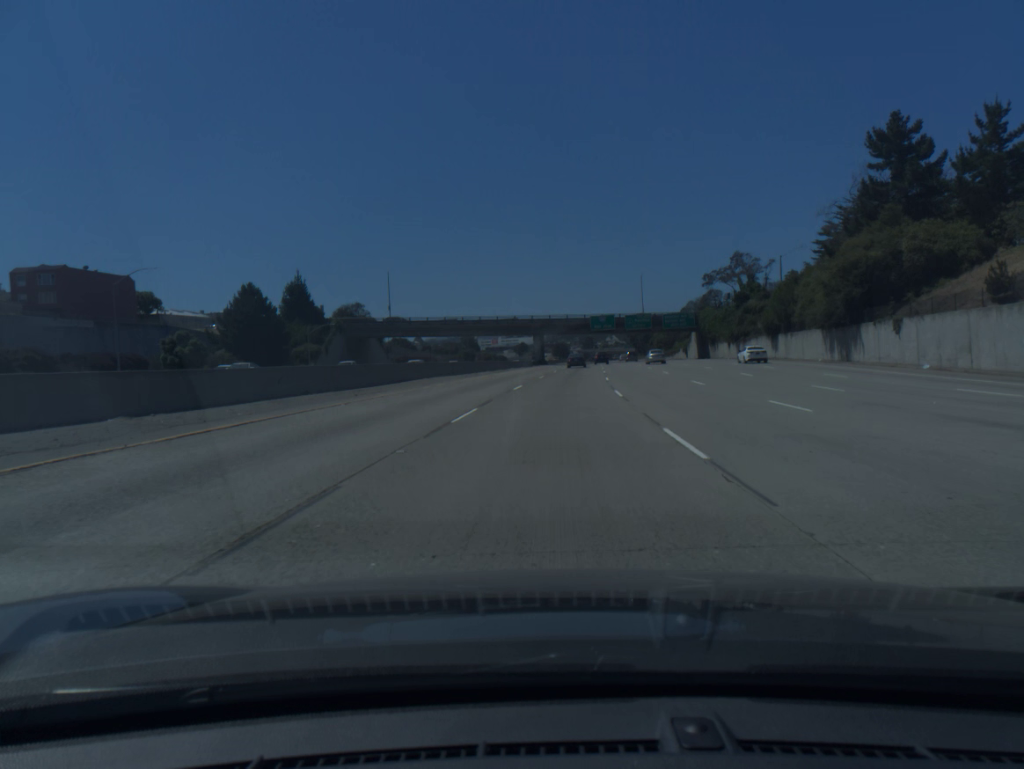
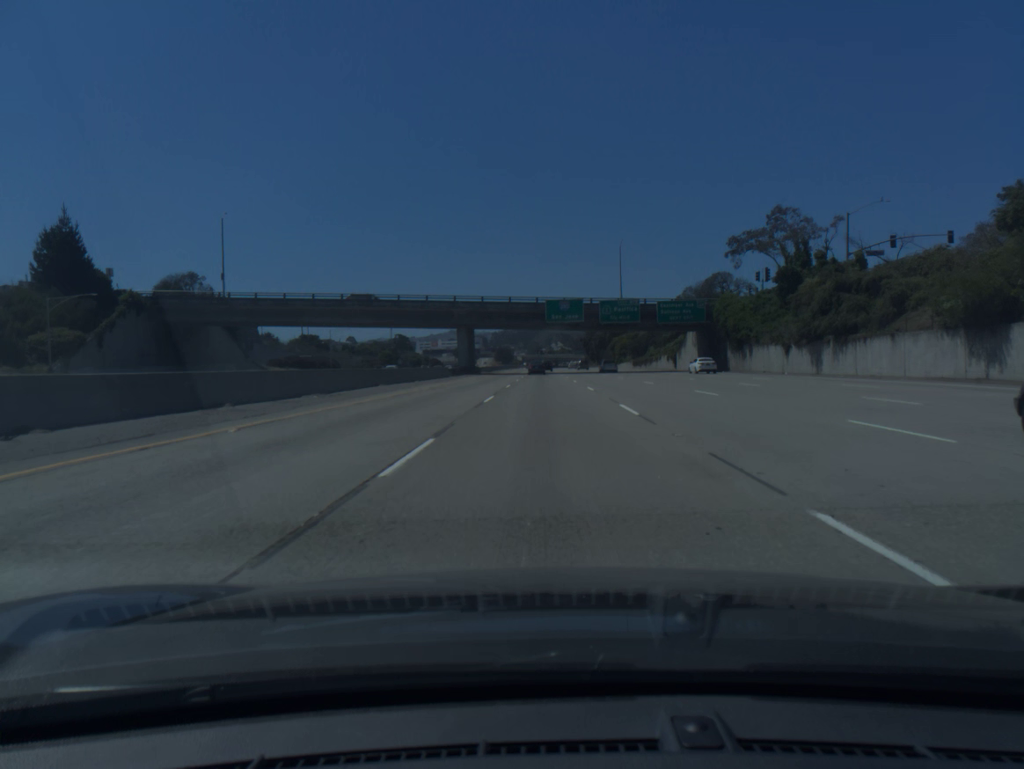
(+1.9, +50.7) m; +4°
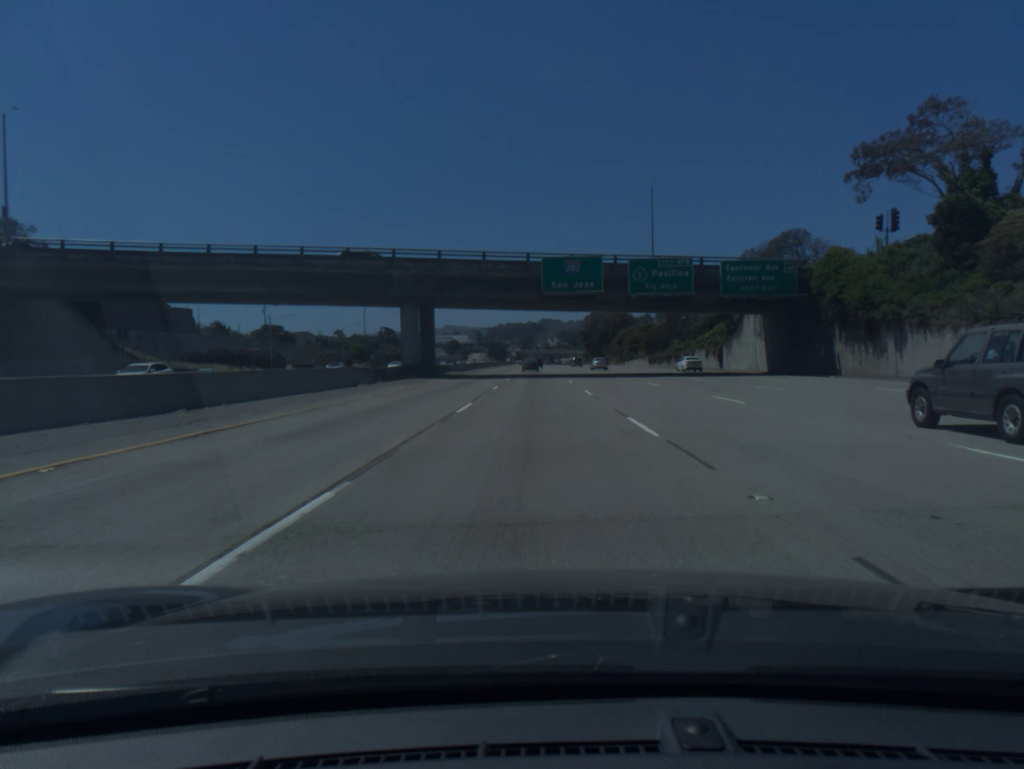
(+0.2, +33.8) m; 0°
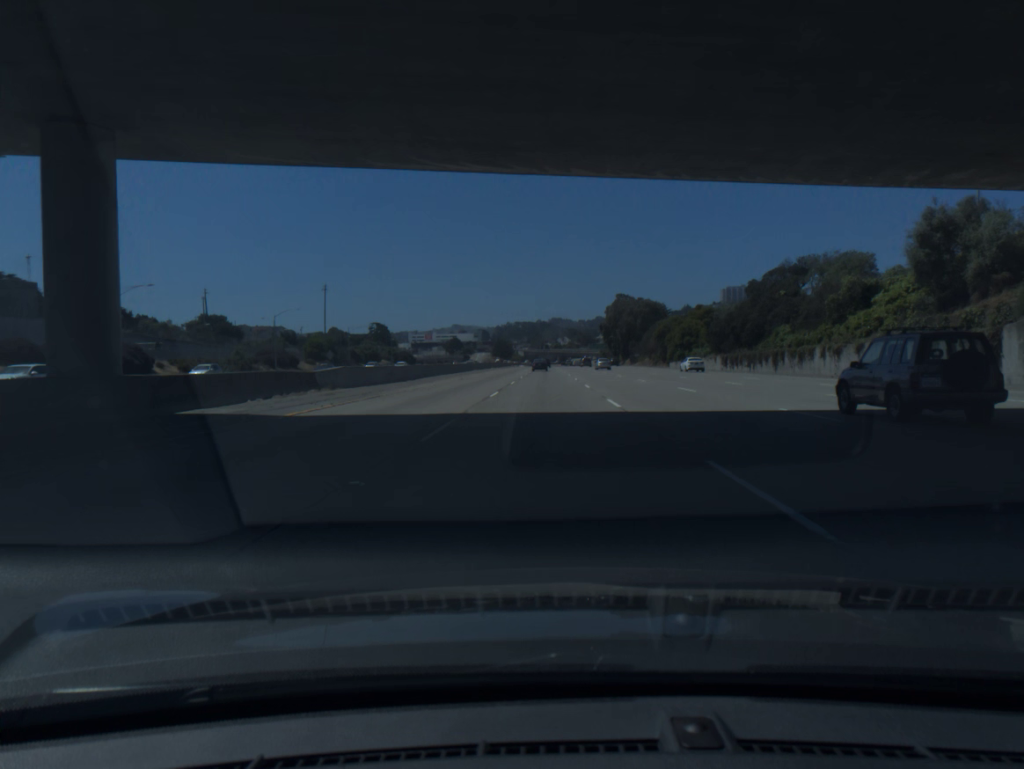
(-0.3, +50.9) m; -1°
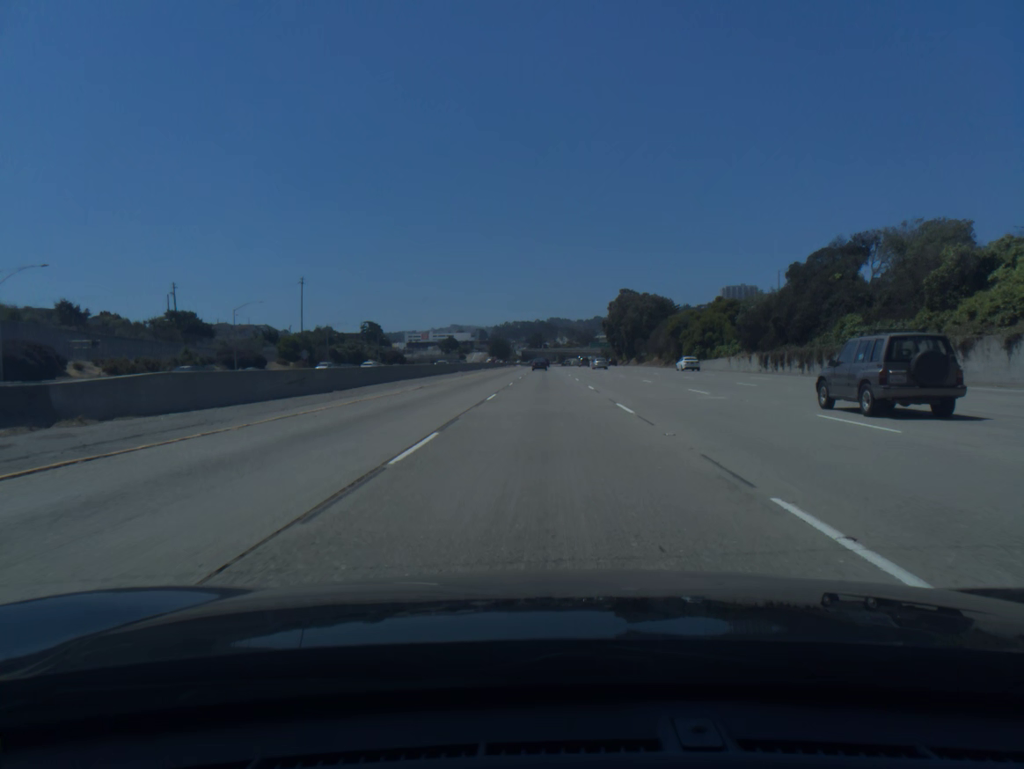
(0.0, +17.1) m; 0°
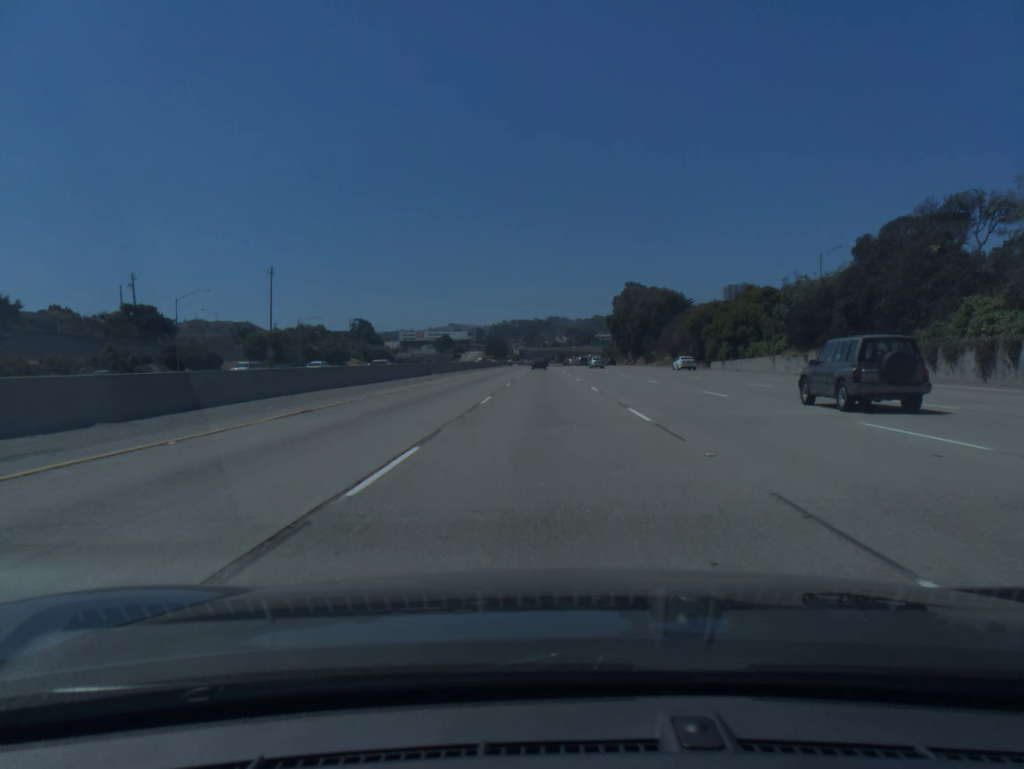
(0.0, +17.1) m; 0°
